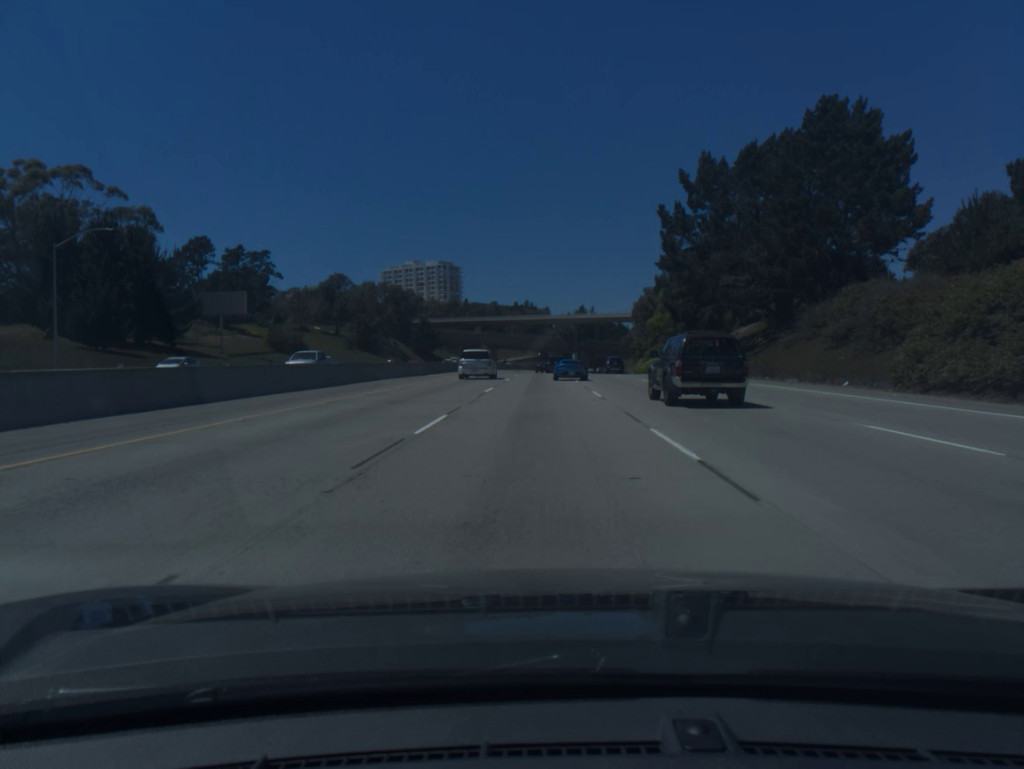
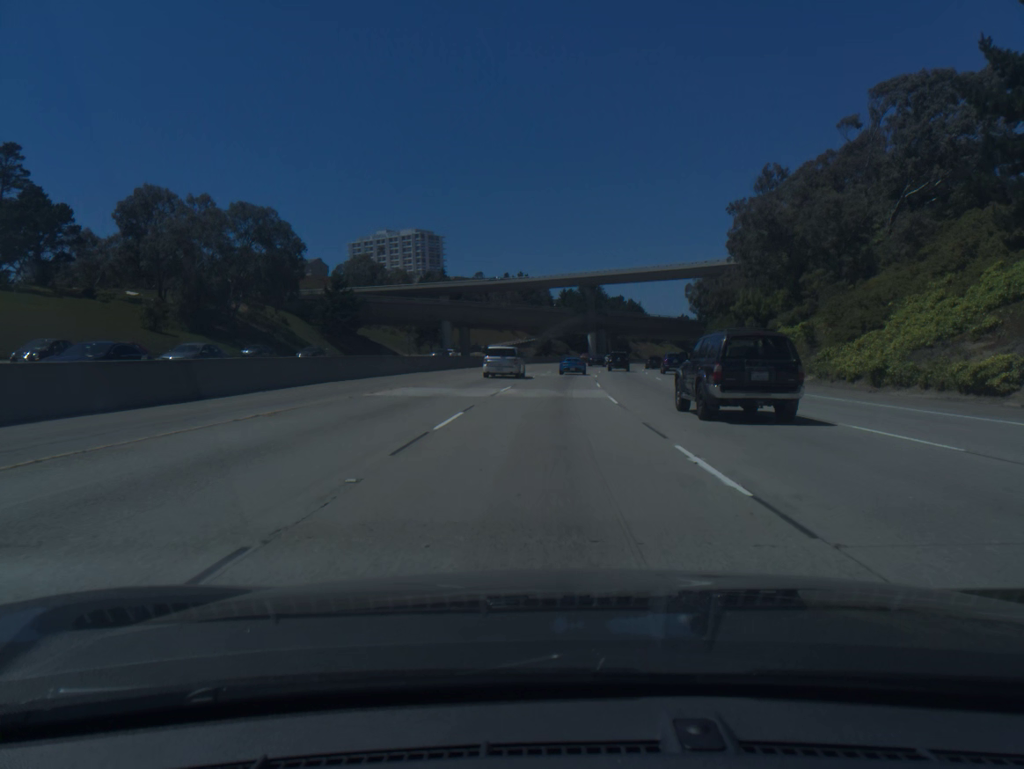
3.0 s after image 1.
(-0.3, +86.7) m; 0°
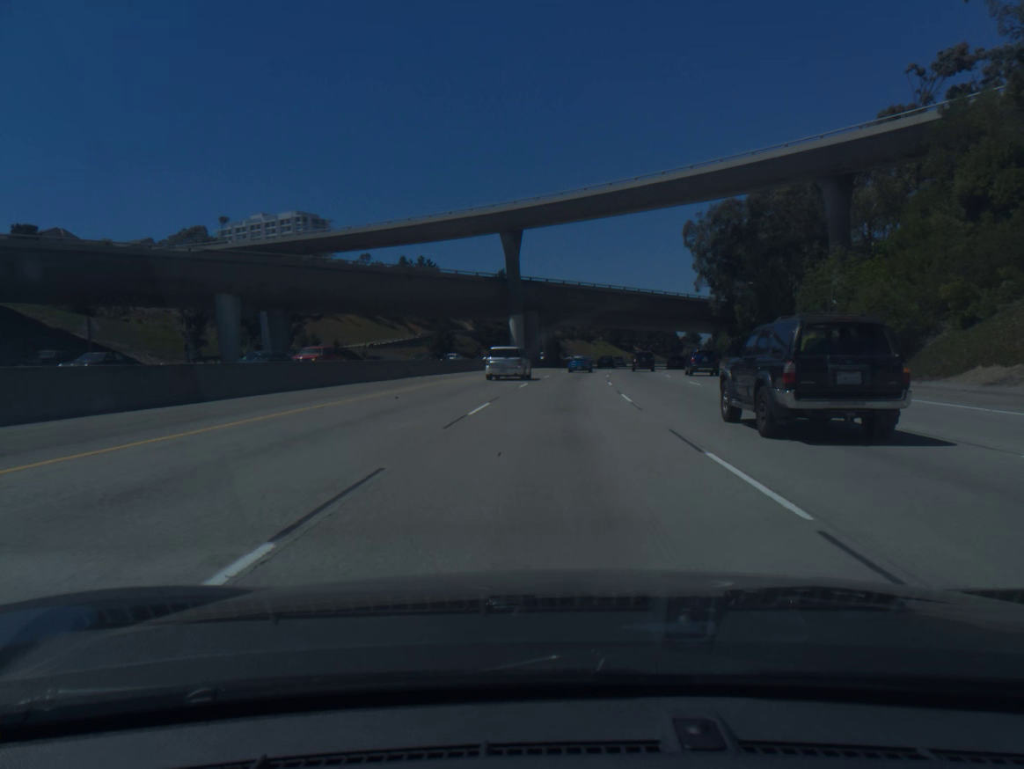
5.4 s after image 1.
(+3.1, +70.0) m; +6°
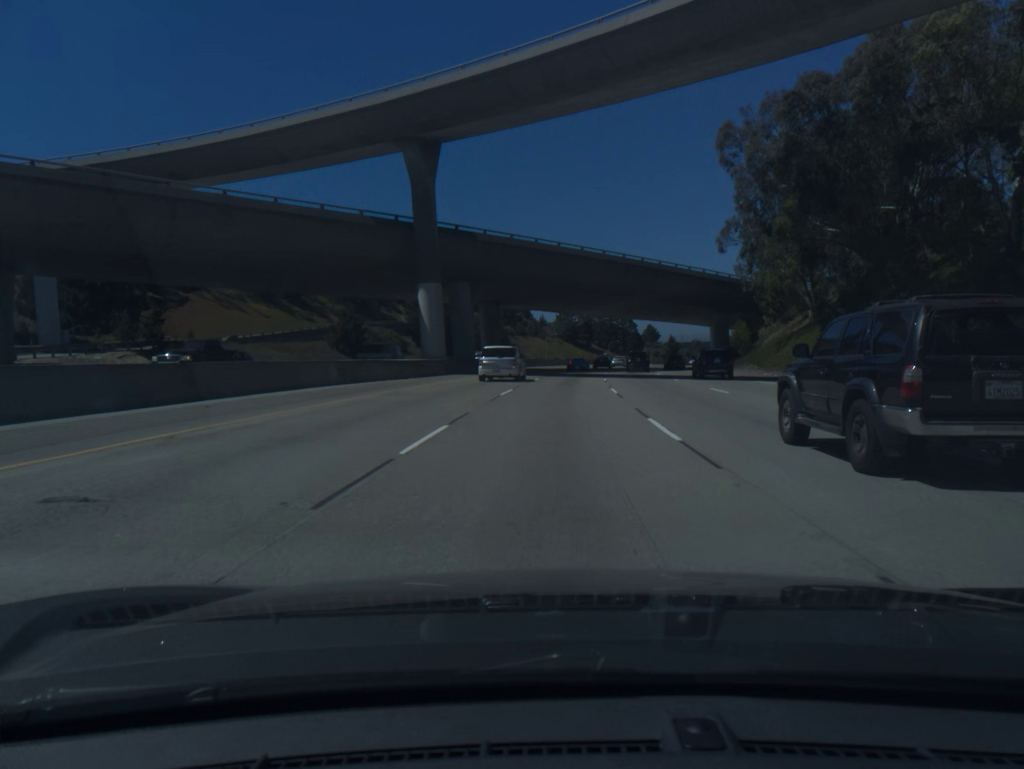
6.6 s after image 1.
(+1.1, +35.5) m; +3°
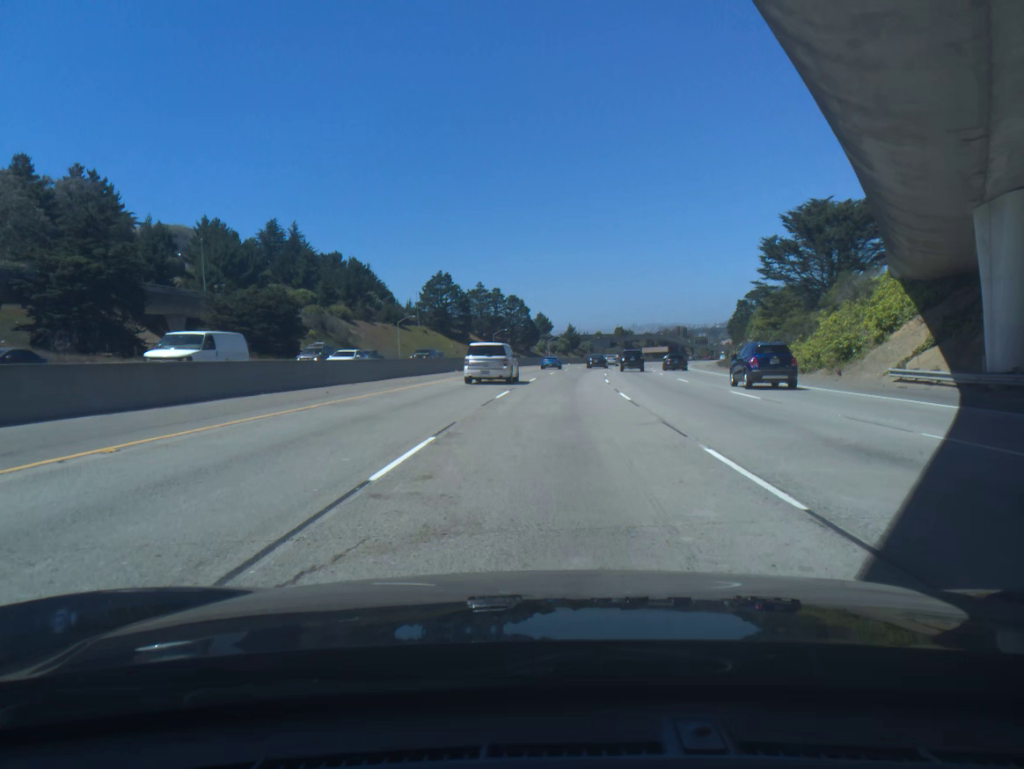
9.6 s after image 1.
(+6.2, +89.3) m; +8°
